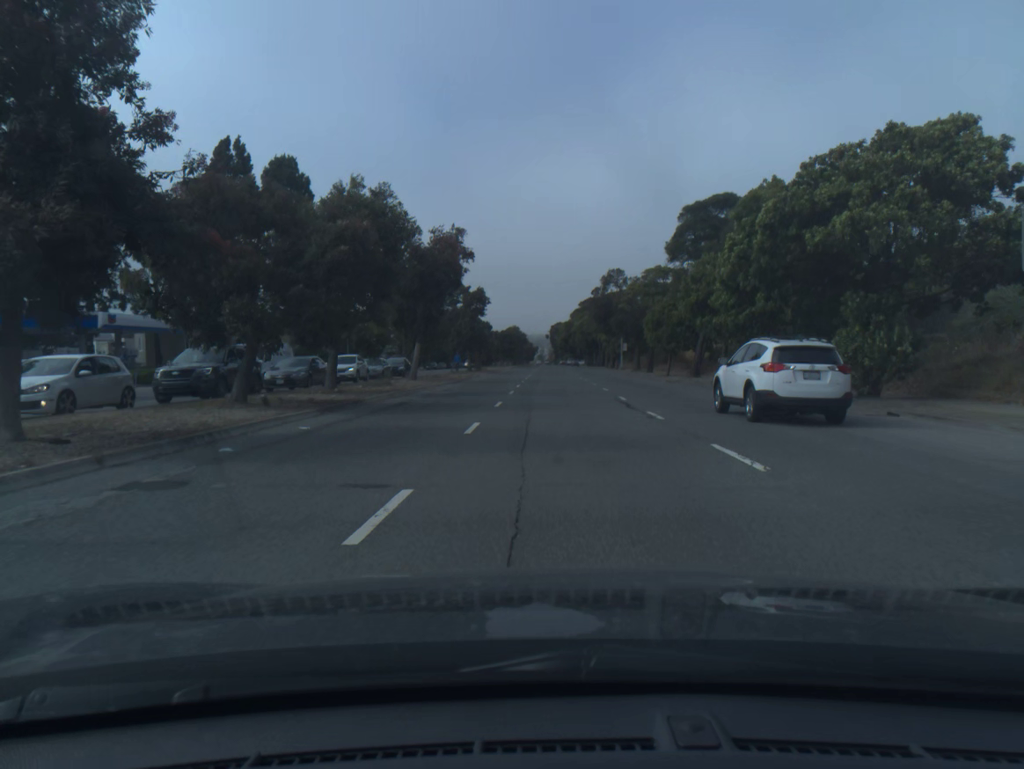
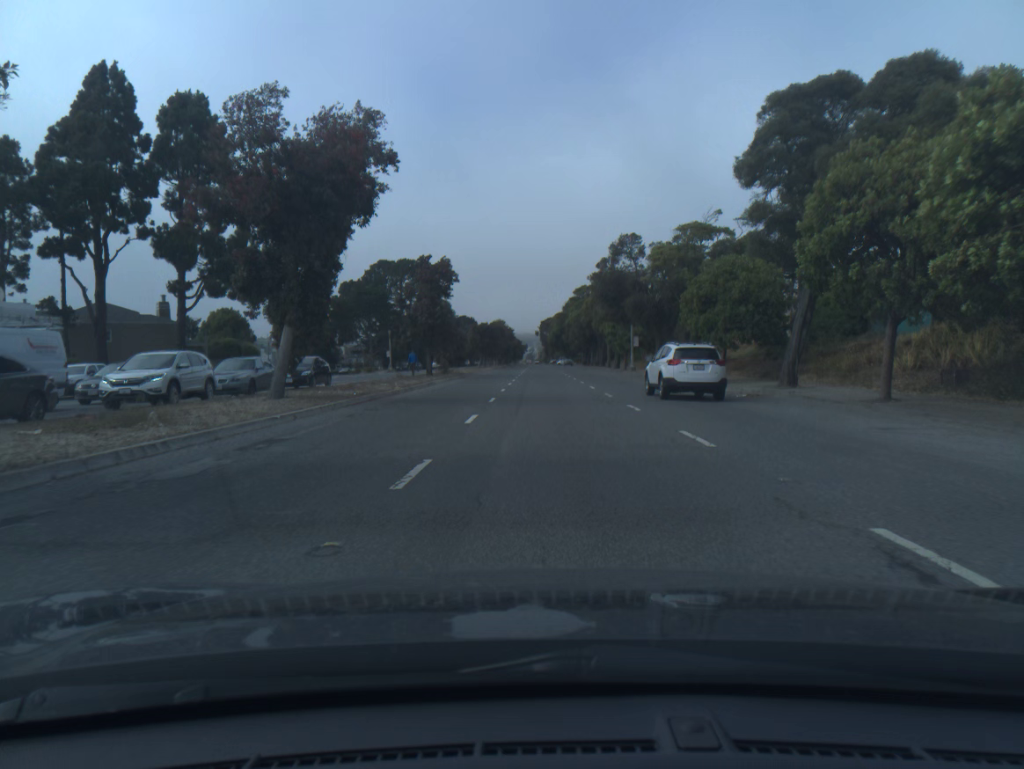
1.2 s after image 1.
(+0.1, +20.0) m; +1°
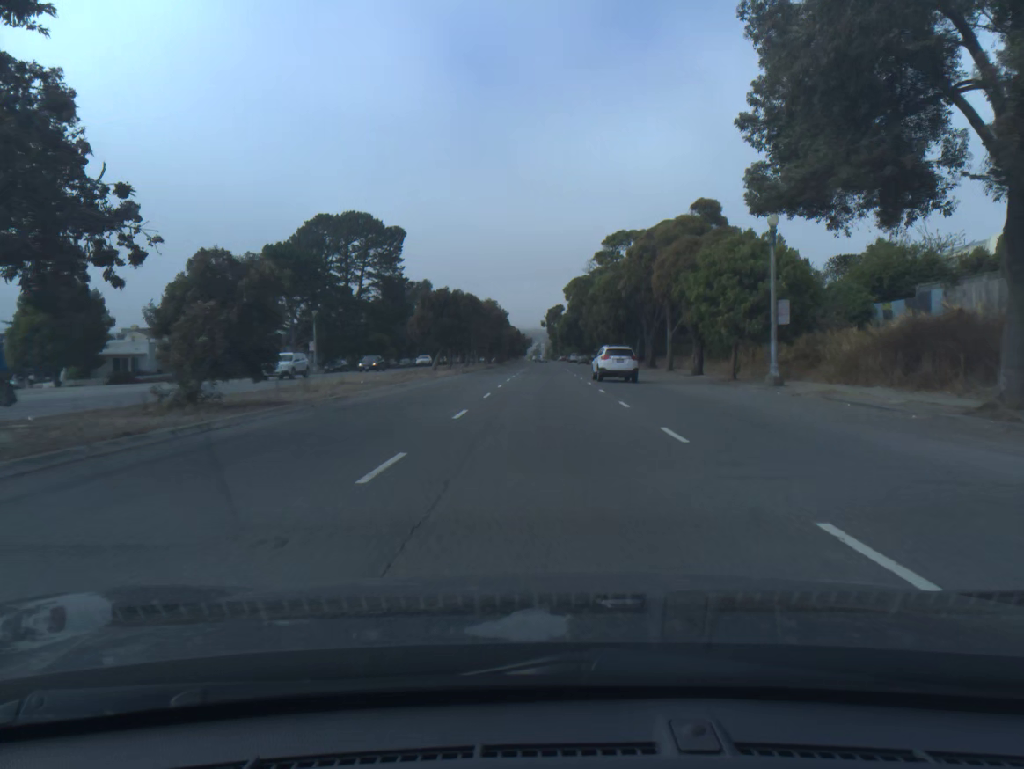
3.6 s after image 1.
(+0.1, +43.5) m; -1°
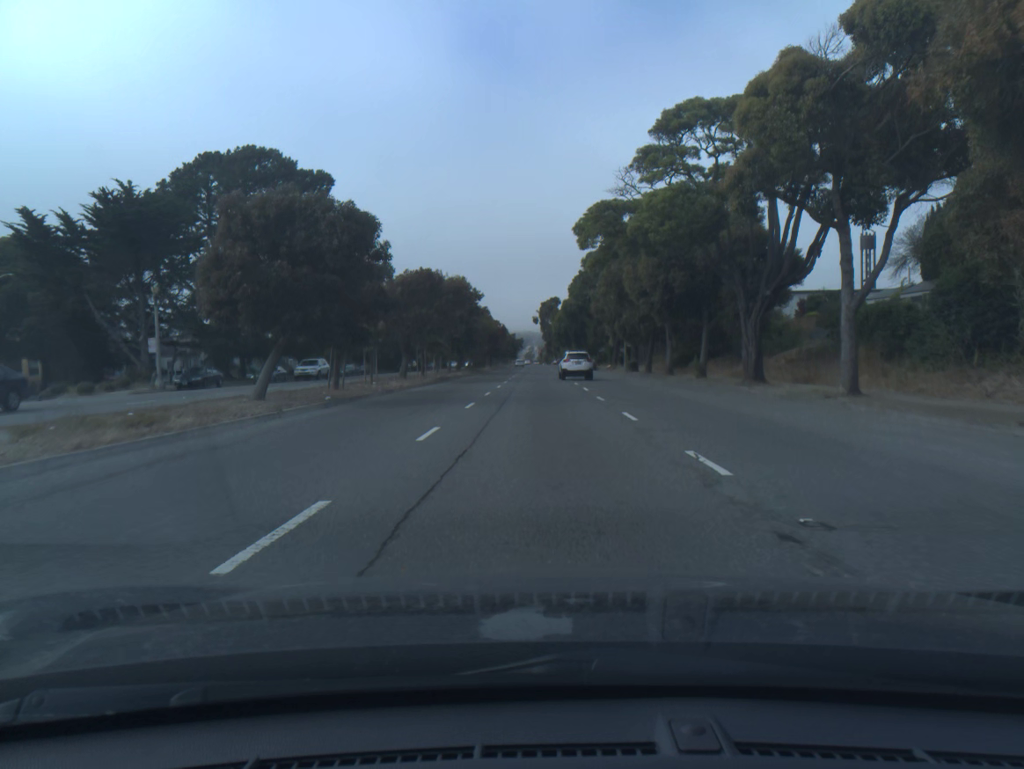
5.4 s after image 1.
(+0.1, +32.6) m; +1°
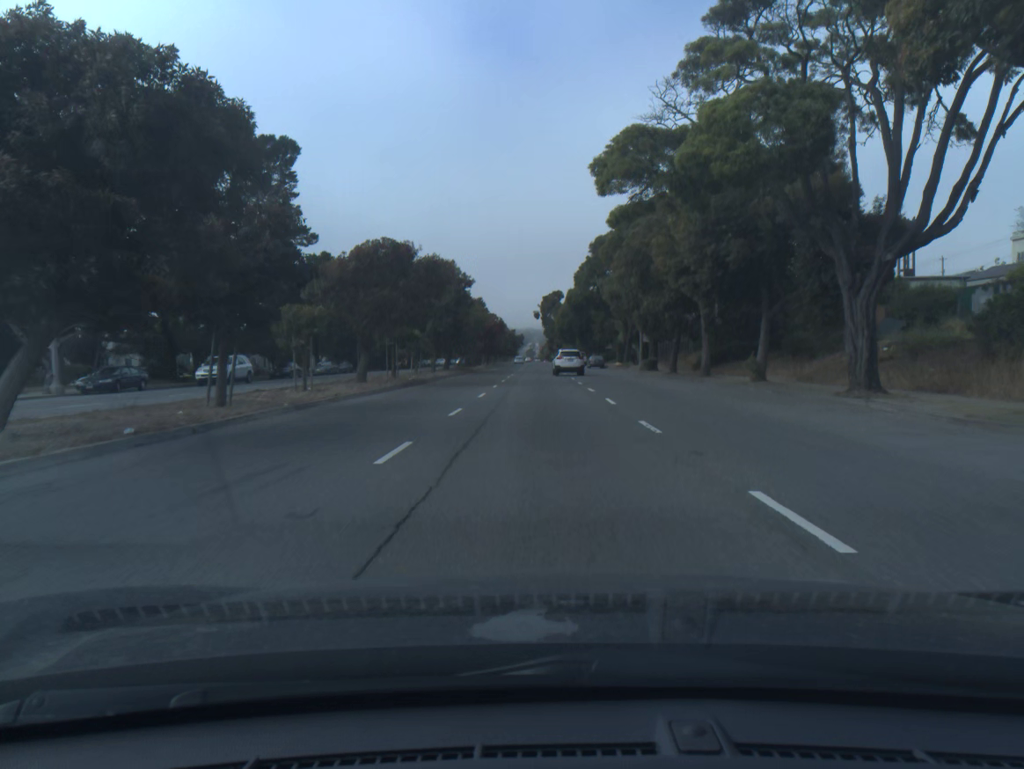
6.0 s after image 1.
(0.0, +10.5) m; 0°
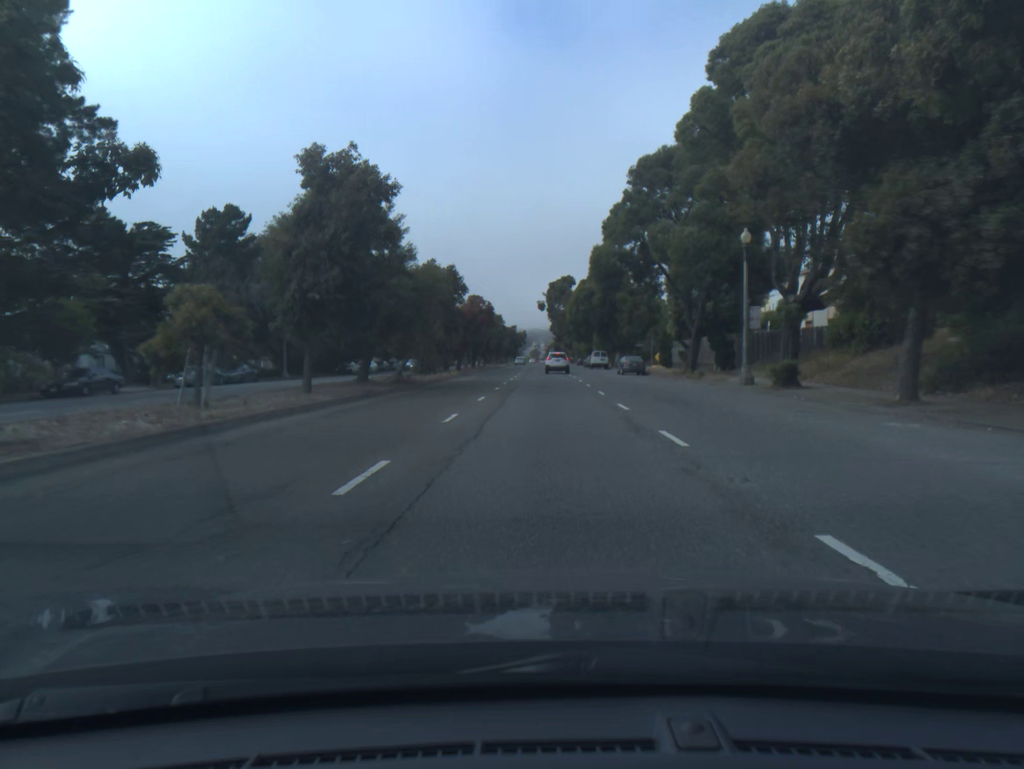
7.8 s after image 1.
(0.0, +31.4) m; 0°
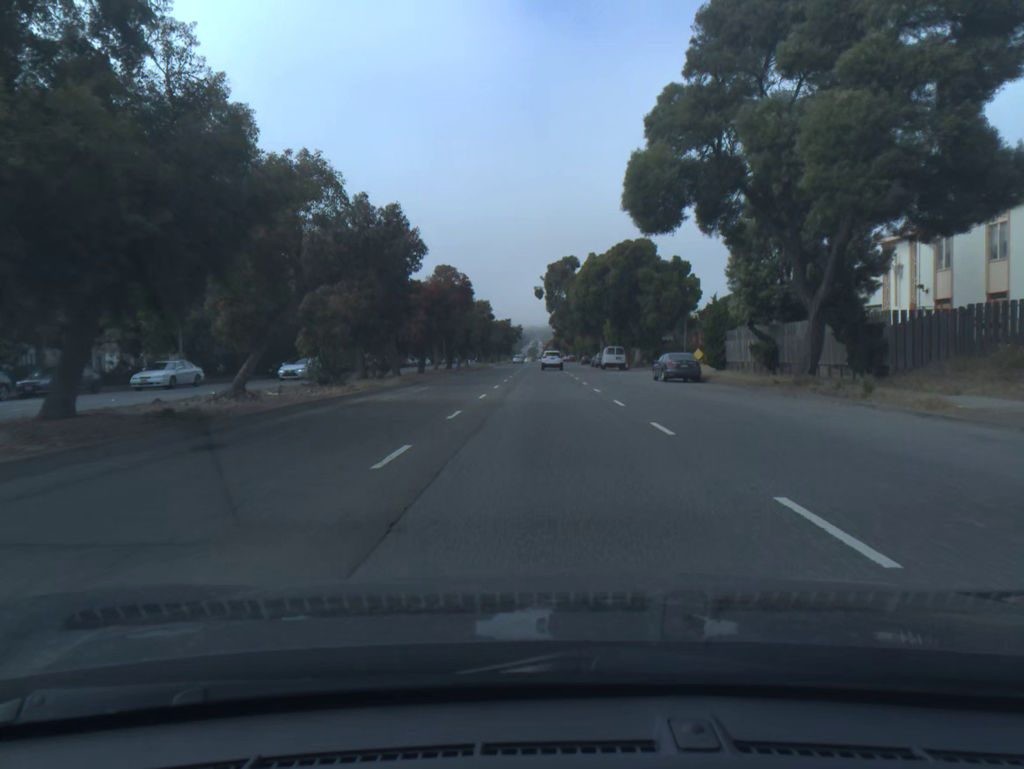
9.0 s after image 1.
(0.0, +20.9) m; 0°
